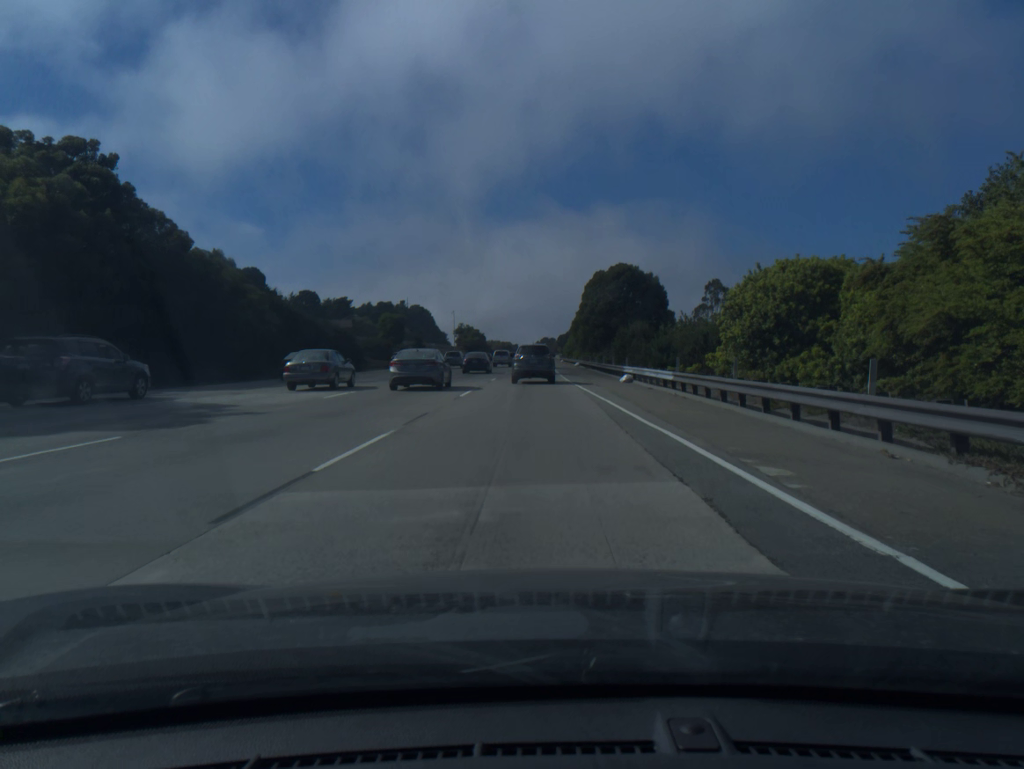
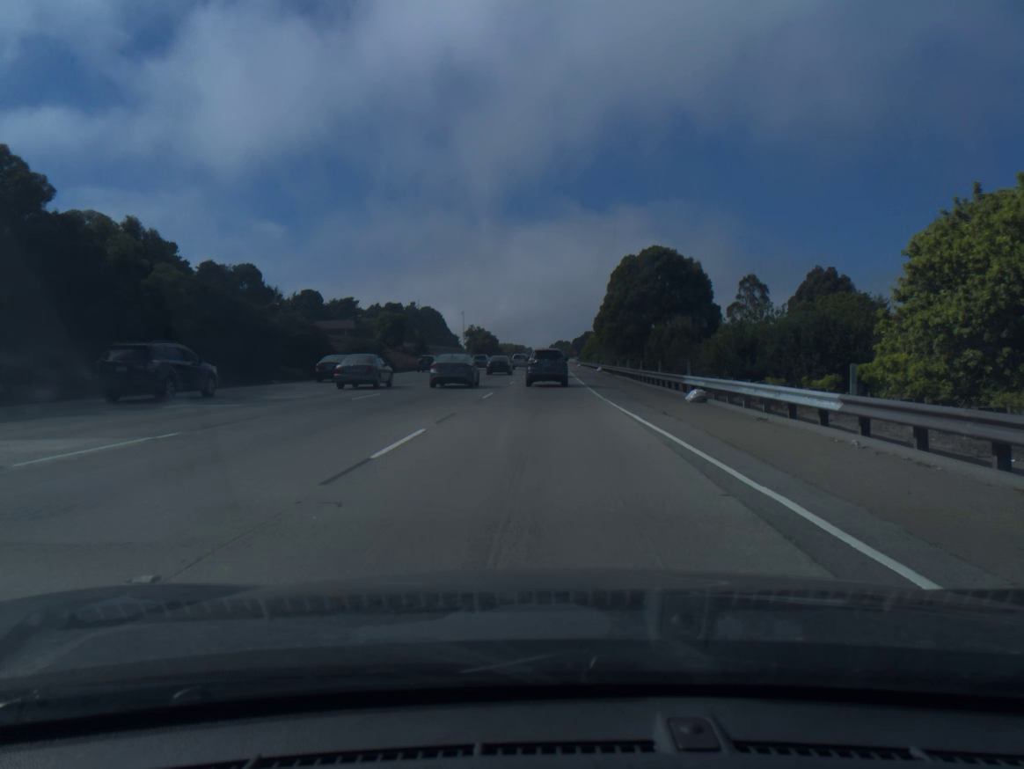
(-0.1, +13.6) m; -1°
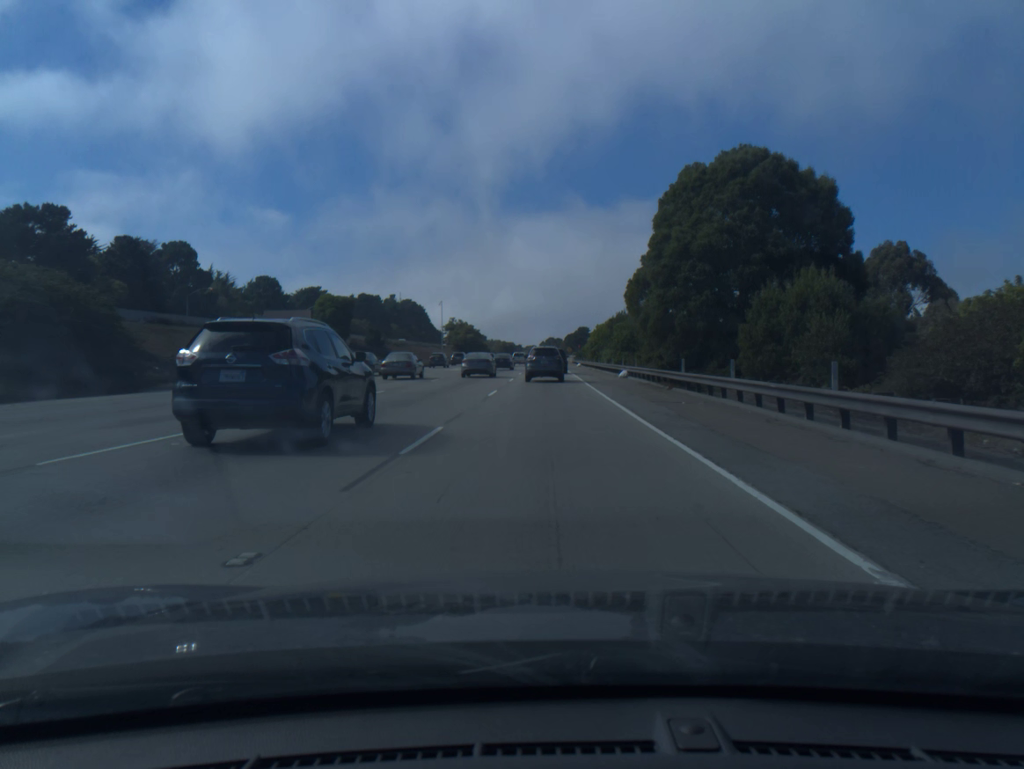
(+0.2, +28.9) m; +1°
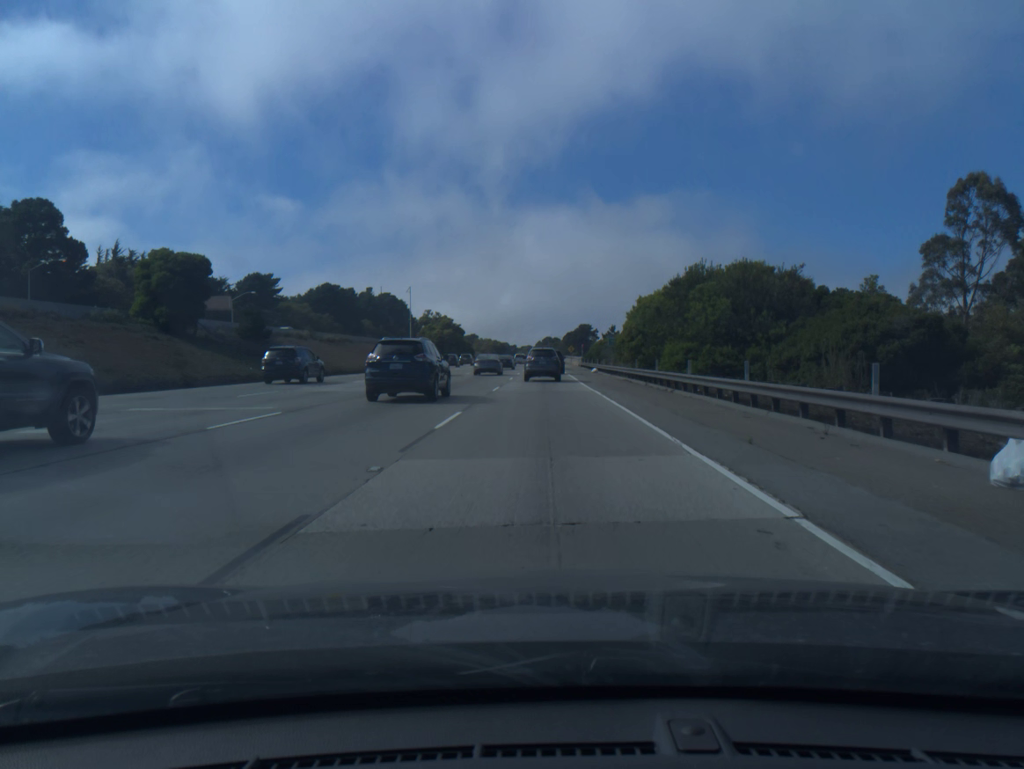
(+0.2, +39.9) m; 0°
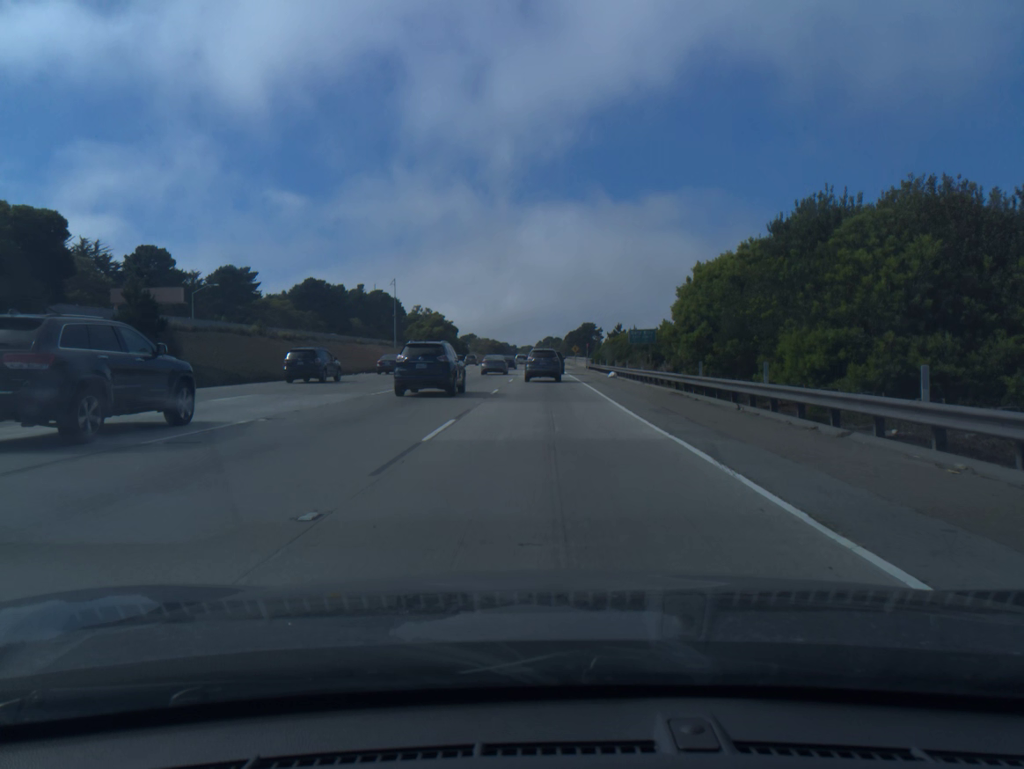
(0.0, +16.7) m; 0°
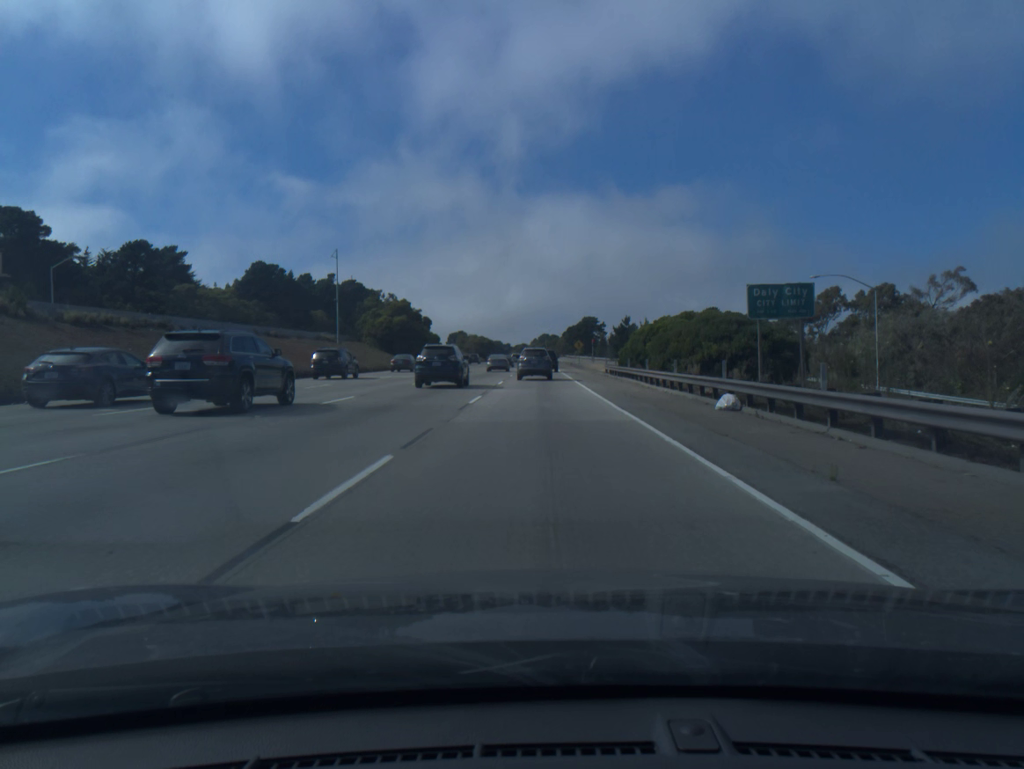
(+0.1, +34.4) m; 0°
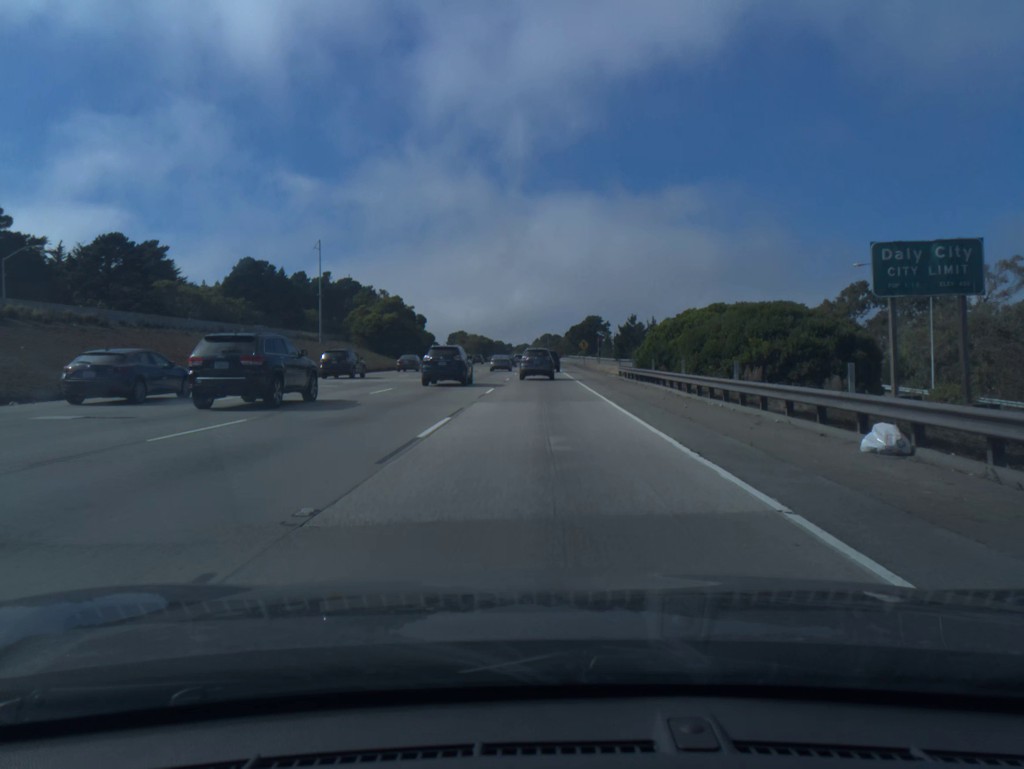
(0.0, +8.8) m; 0°
